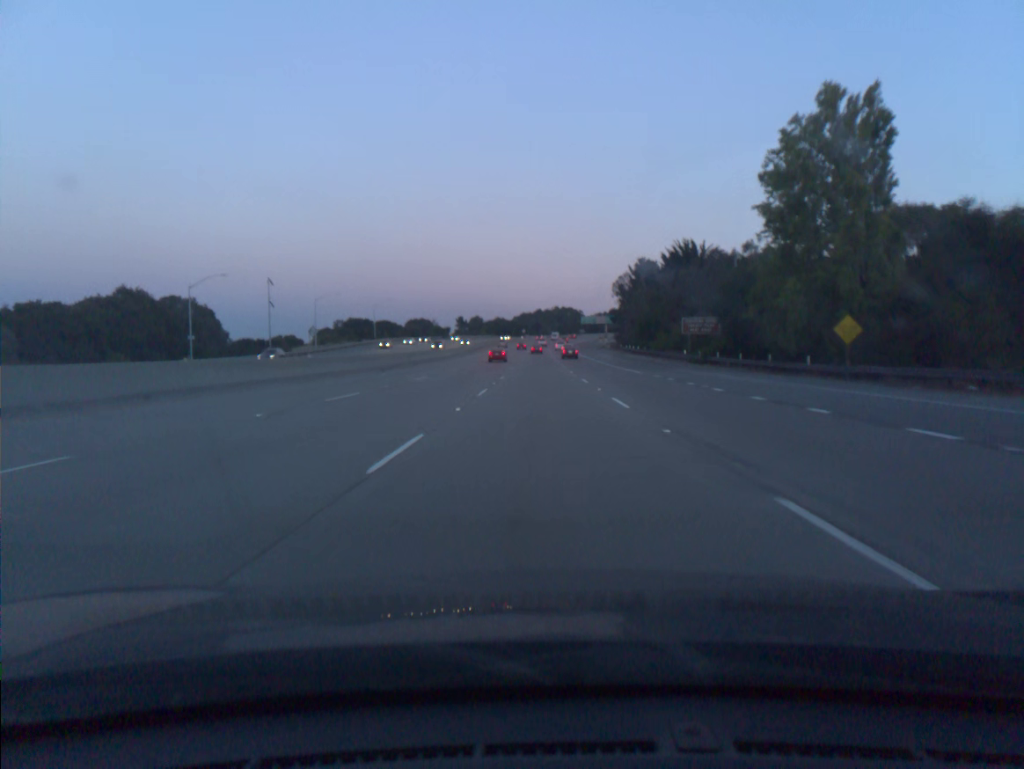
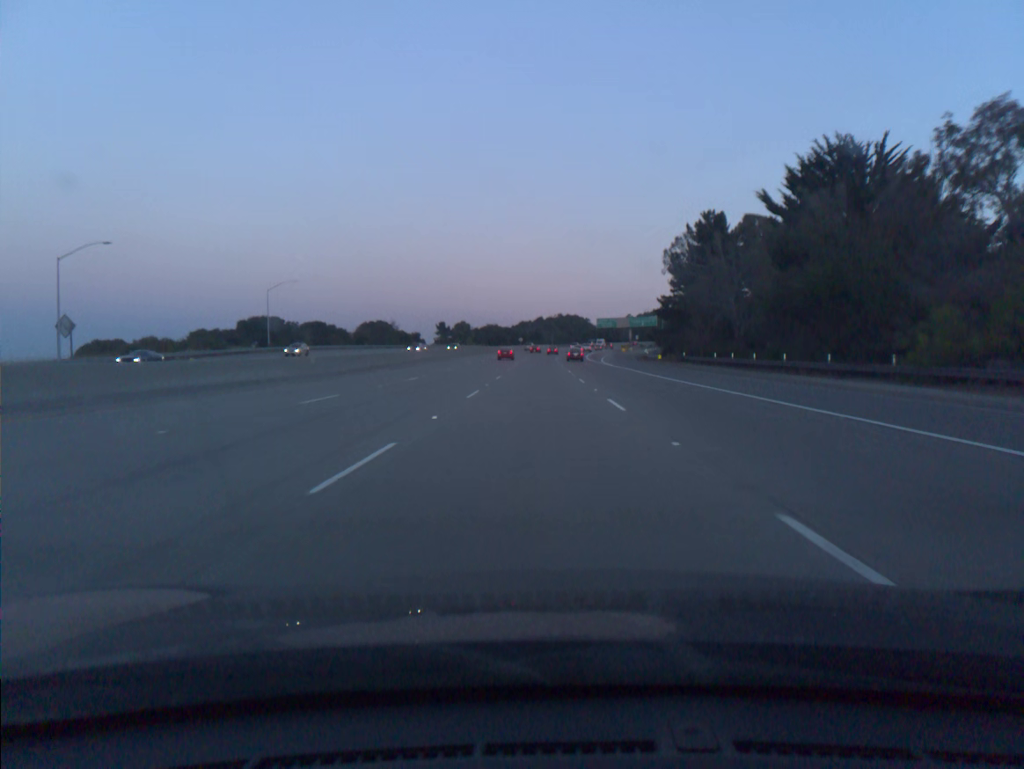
(+0.1, +72.5) m; 0°
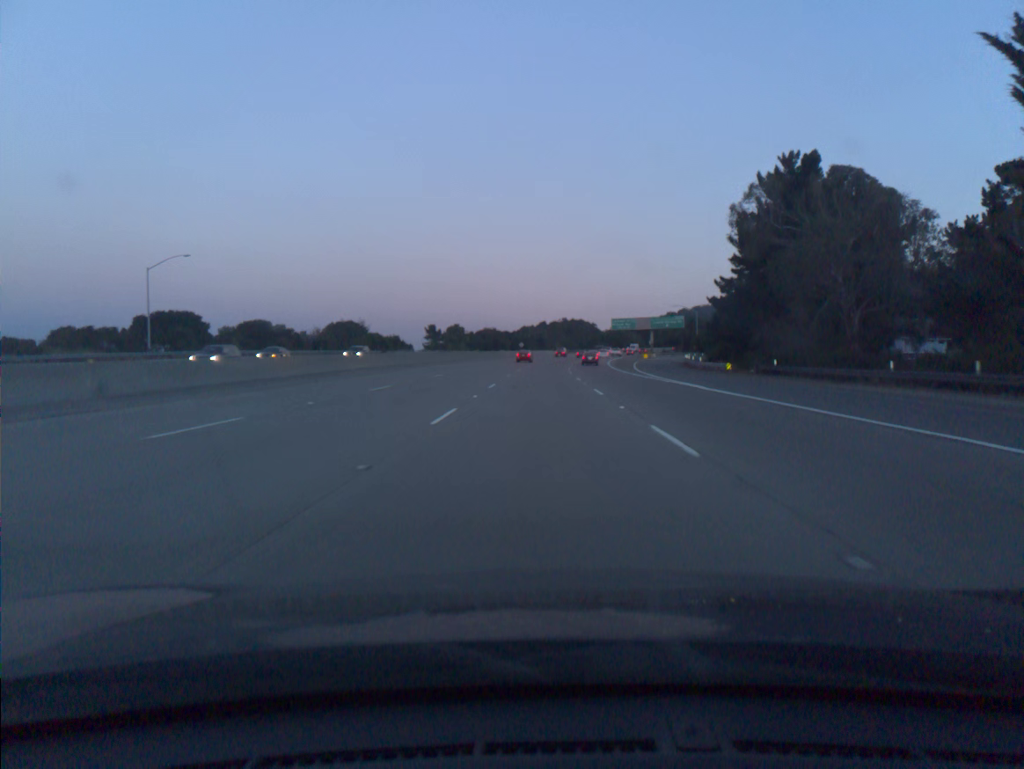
(-0.1, +36.0) m; 0°
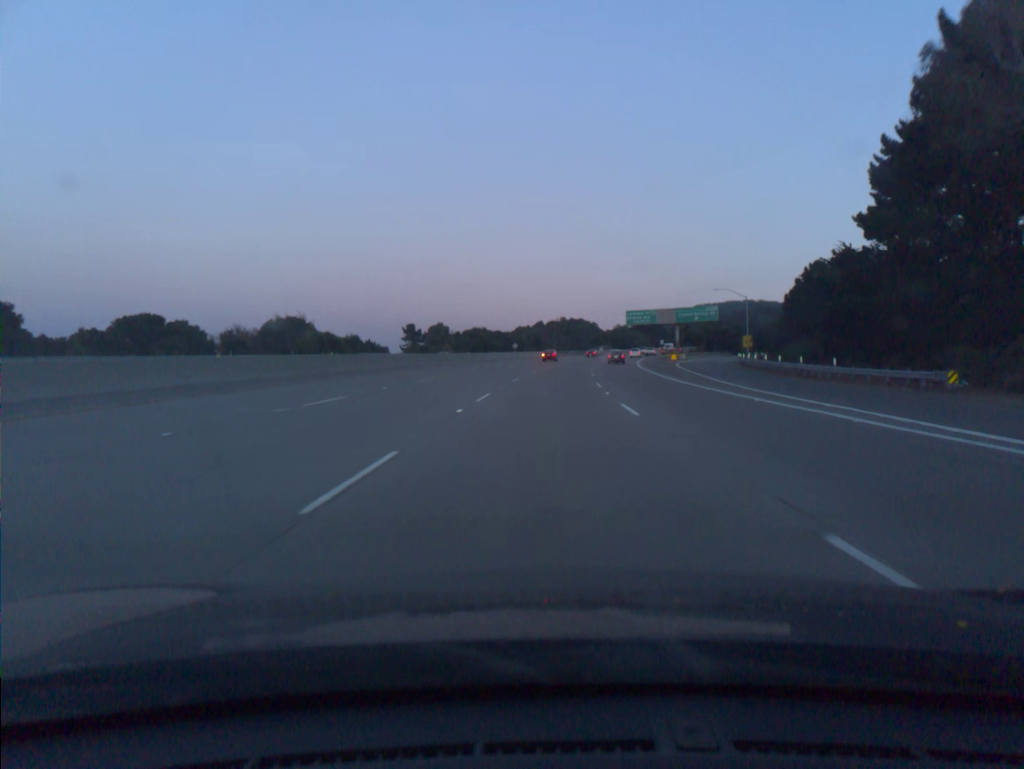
(0.0, +35.9) m; 0°
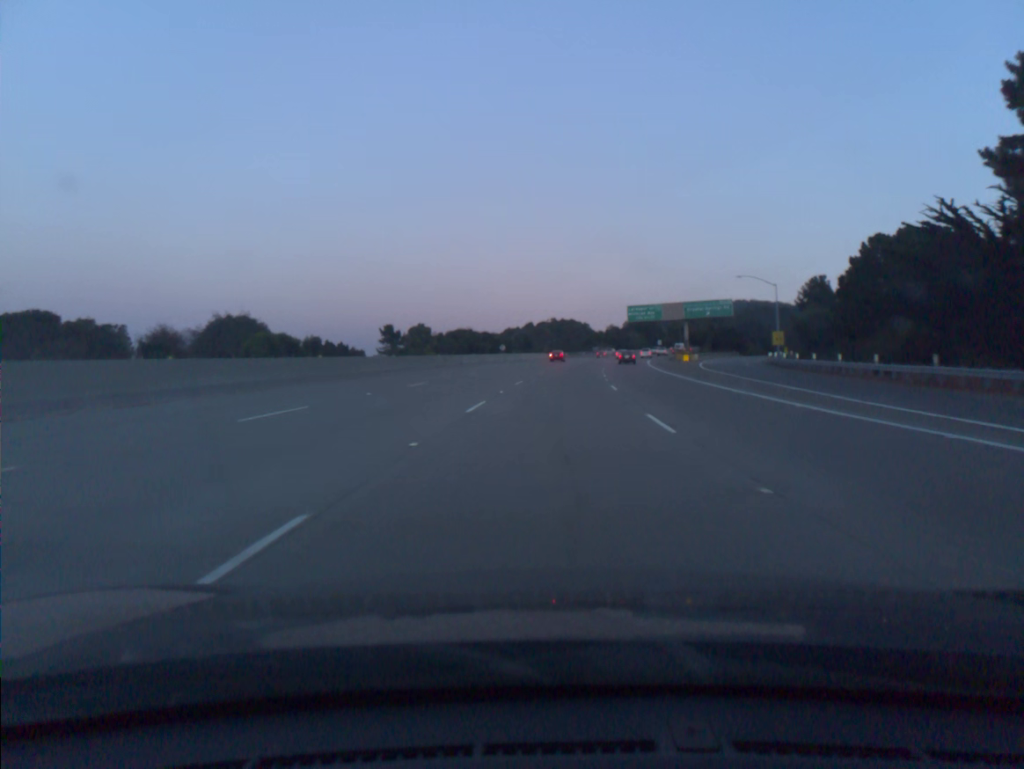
(+0.1, +18.0) m; +1°
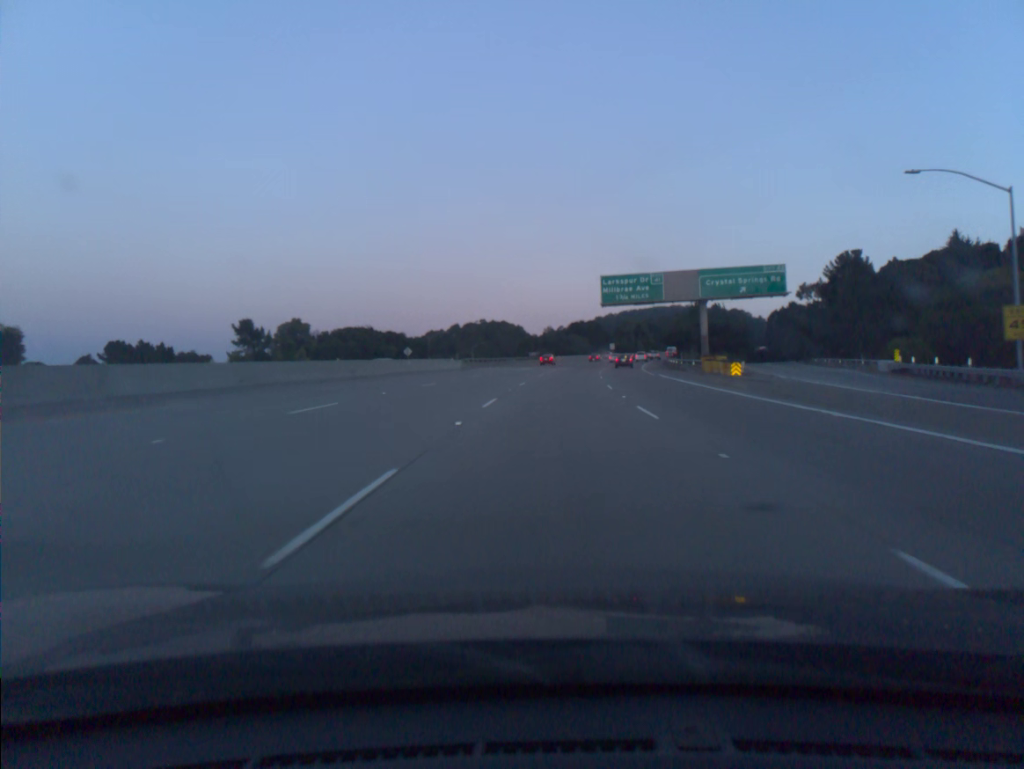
(+2.1, +54.2) m; +5°
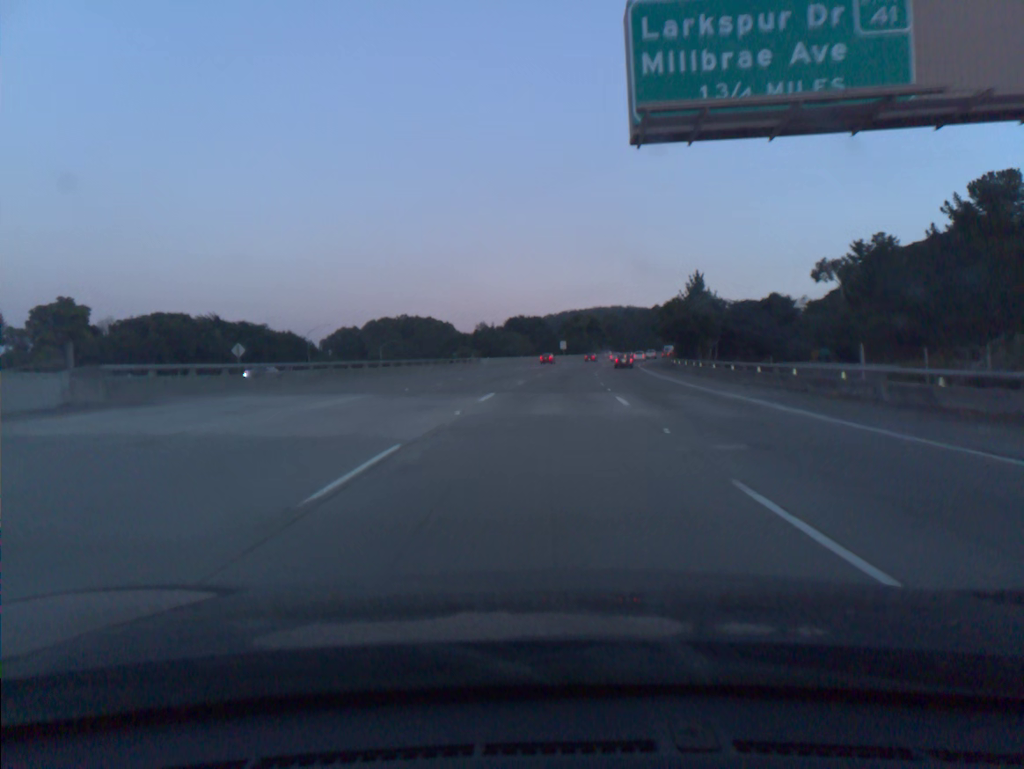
(+2.3, +54.4) m; +5°
